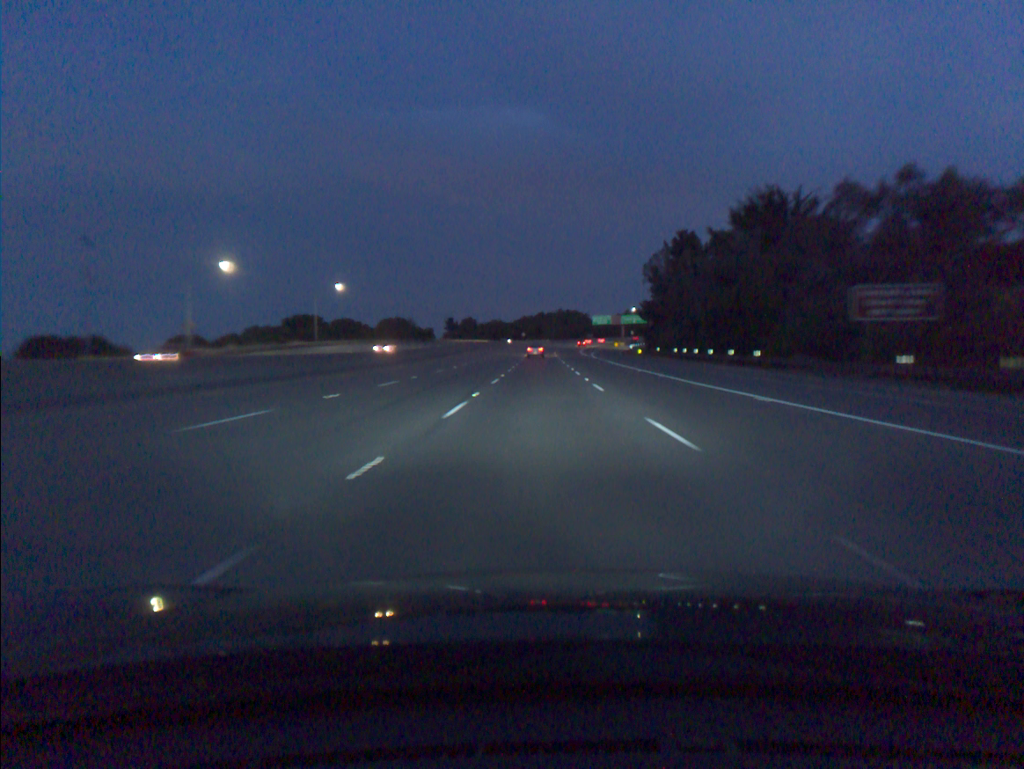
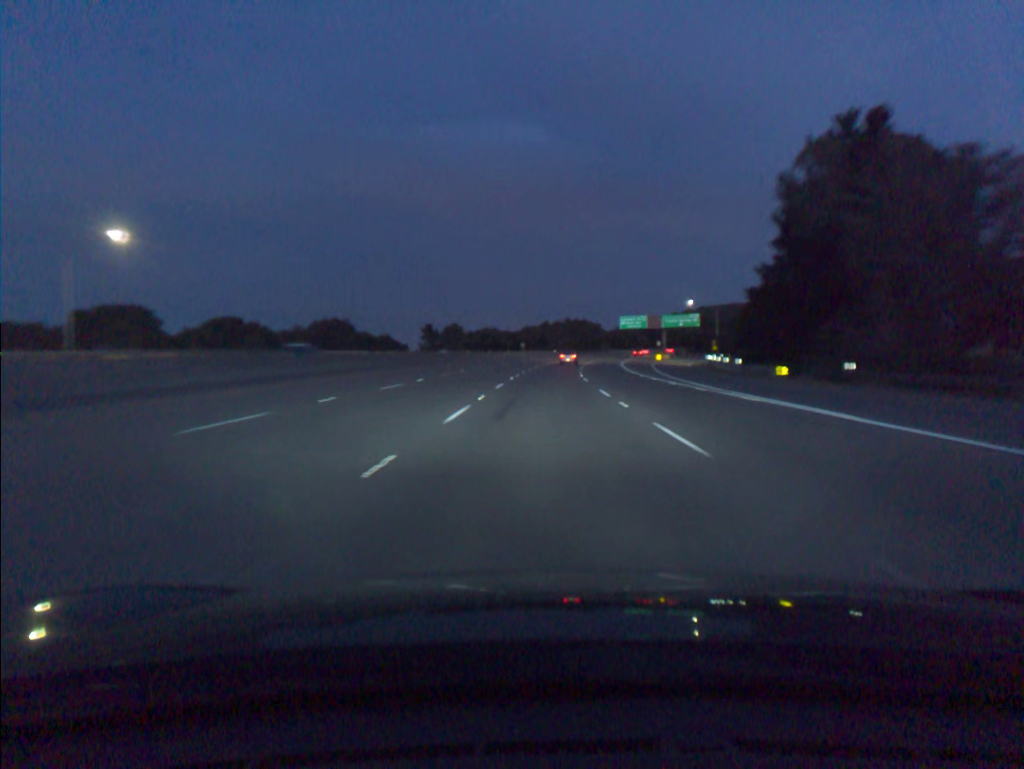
(-0.2, +71.8) m; 0°
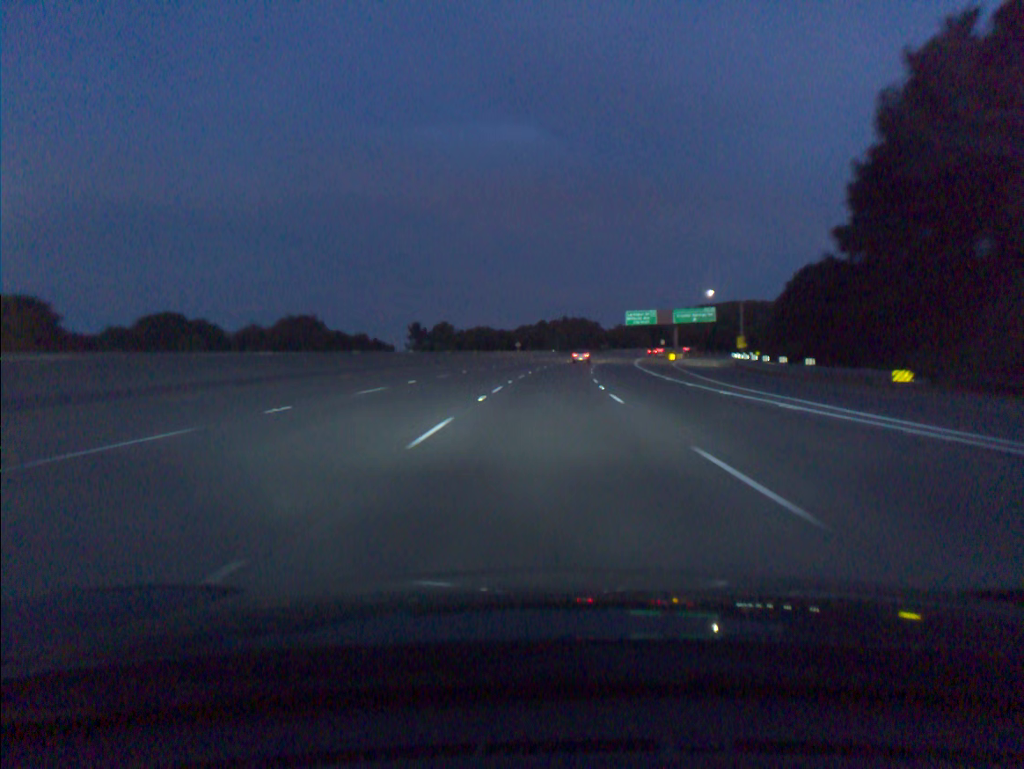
(0.0, +17.8) m; 0°
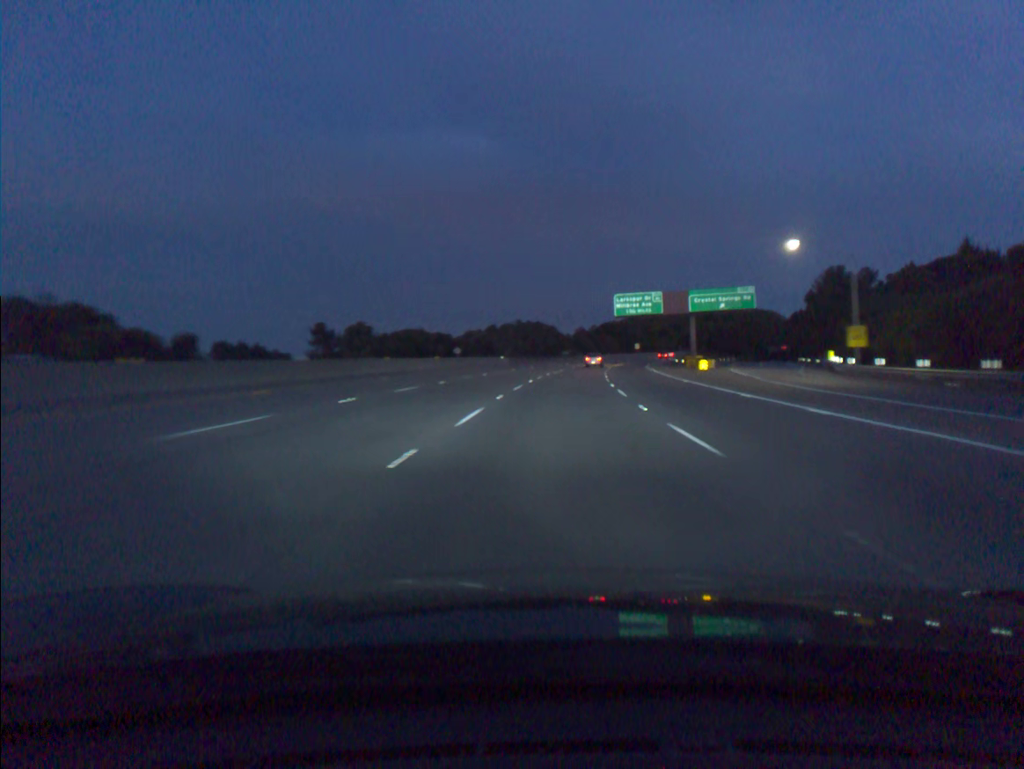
(+1.3, +53.5) m; +3°
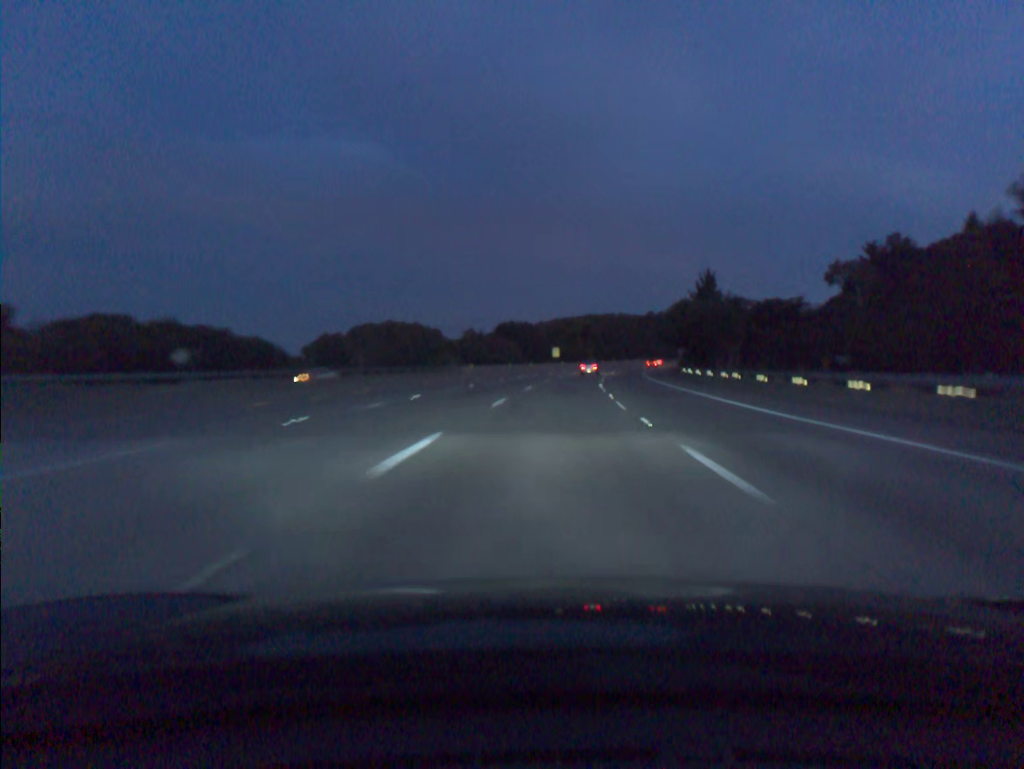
(+6.3, +89.4) m; +7°
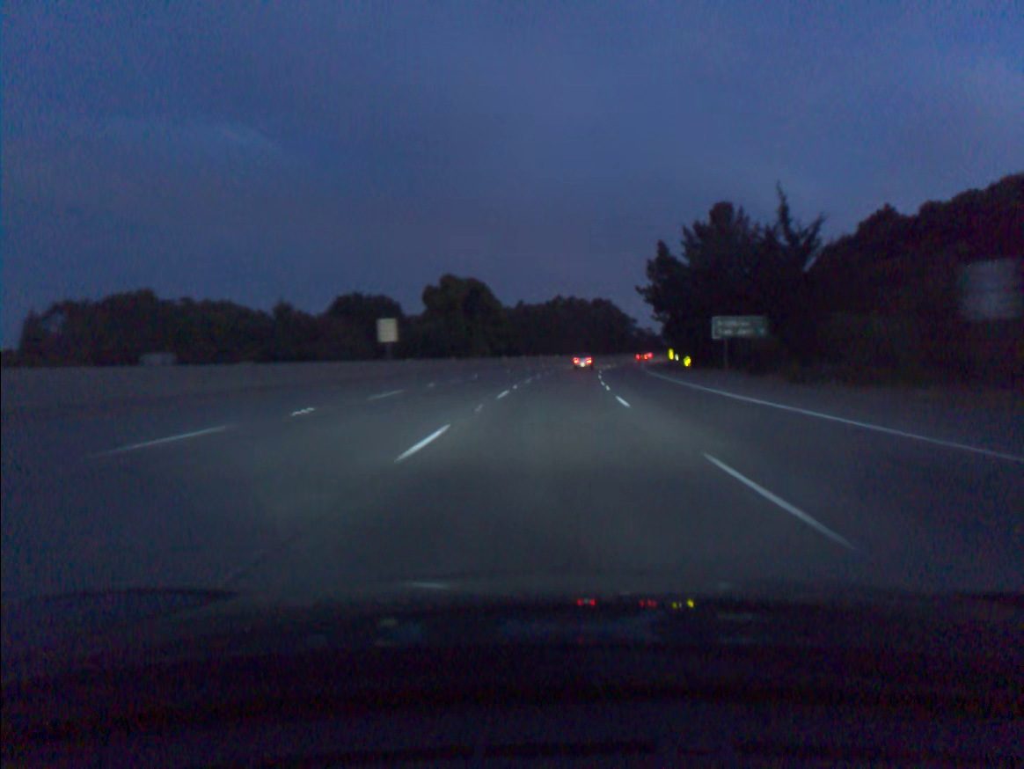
(+6.0, +89.7) m; +8°
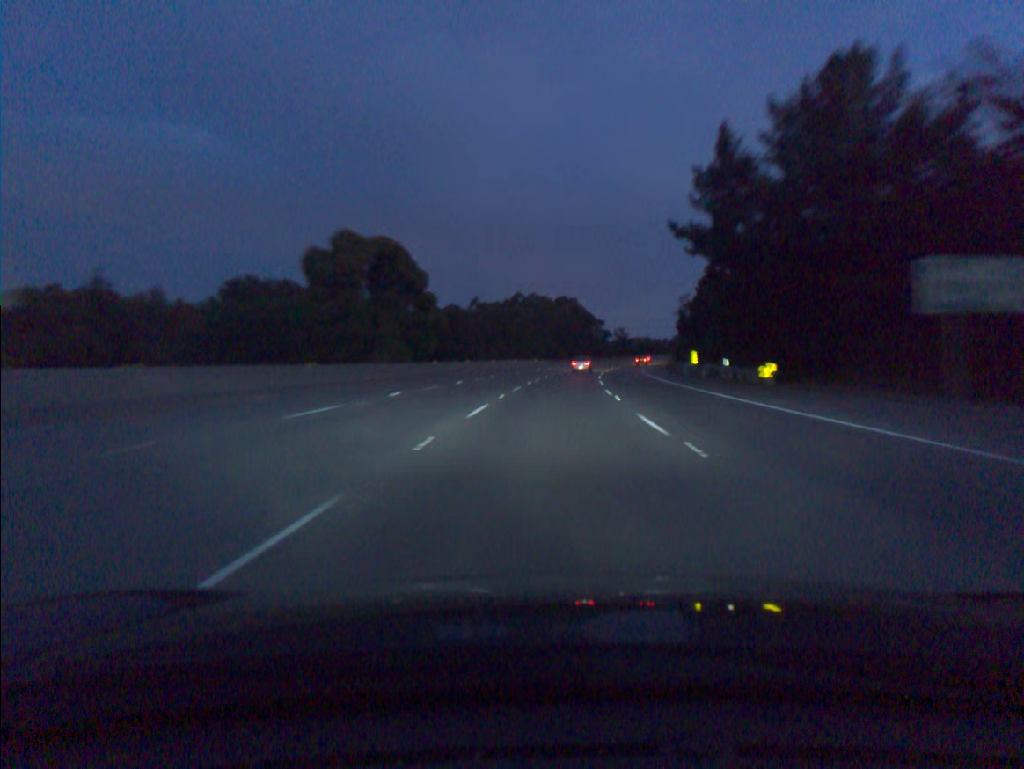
(+0.9, +35.9) m; +3°
